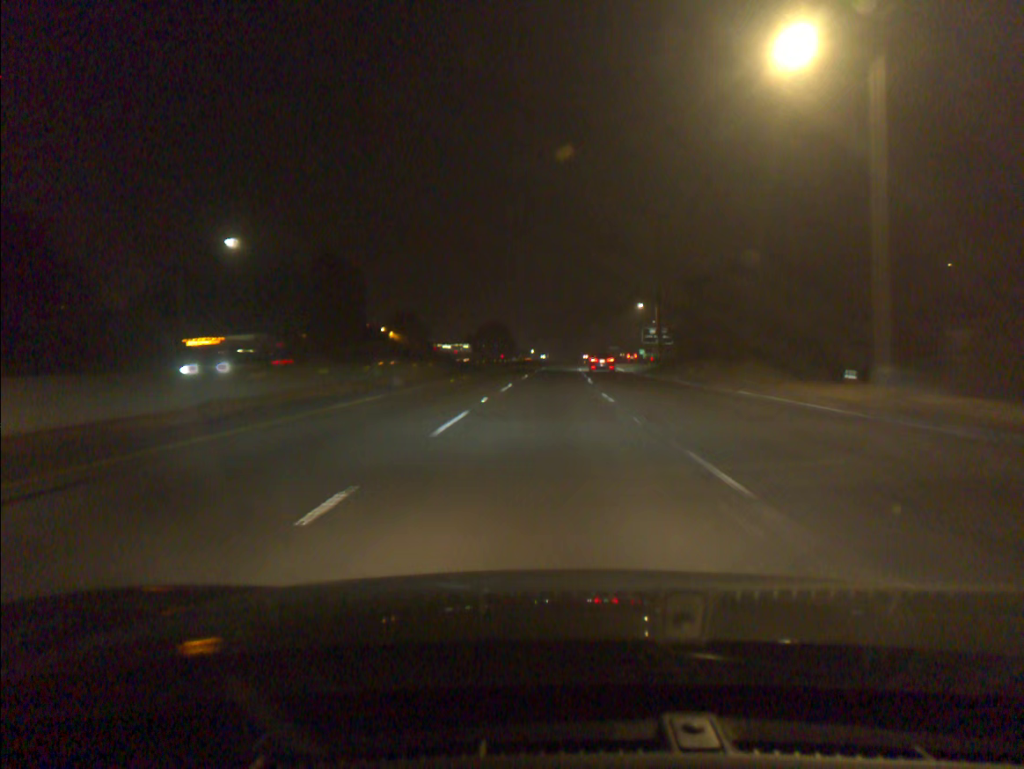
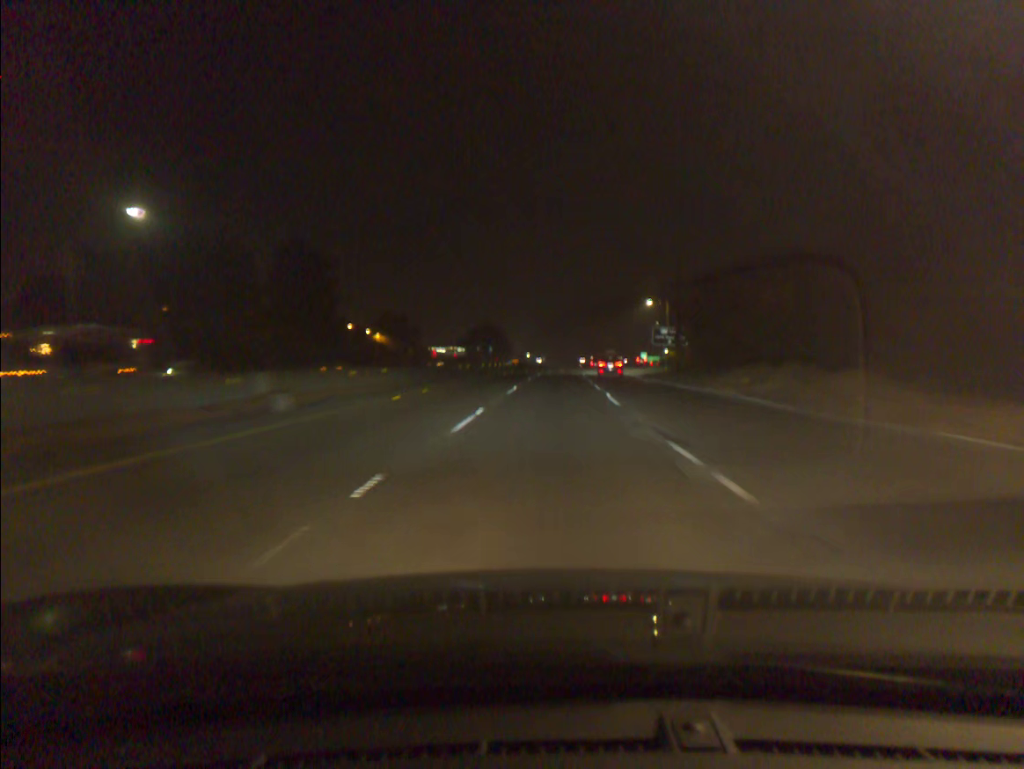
(0.0, +13.4) m; 0°
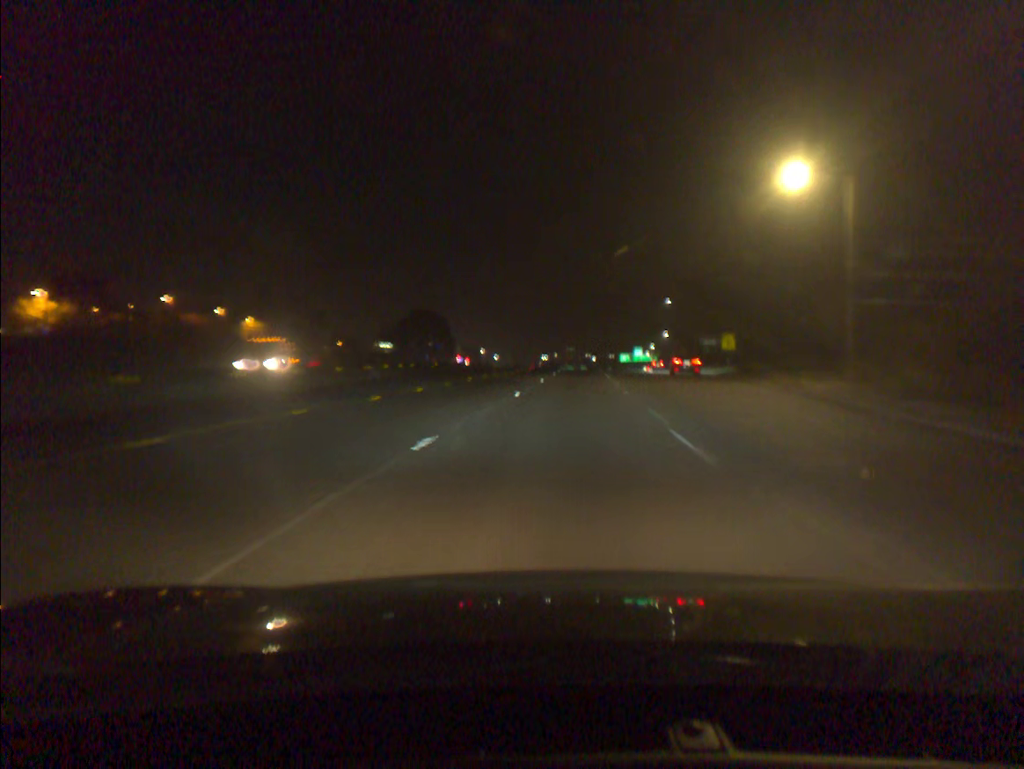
(+1.7, +67.1) m; +3°
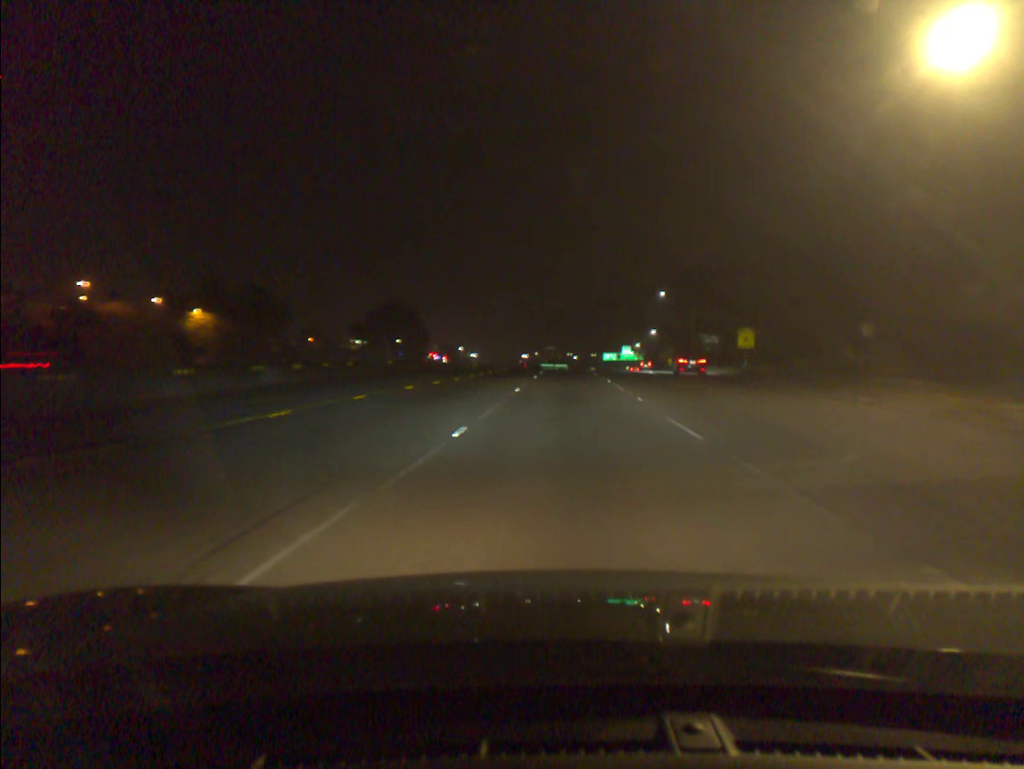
(+0.2, +13.5) m; +2°
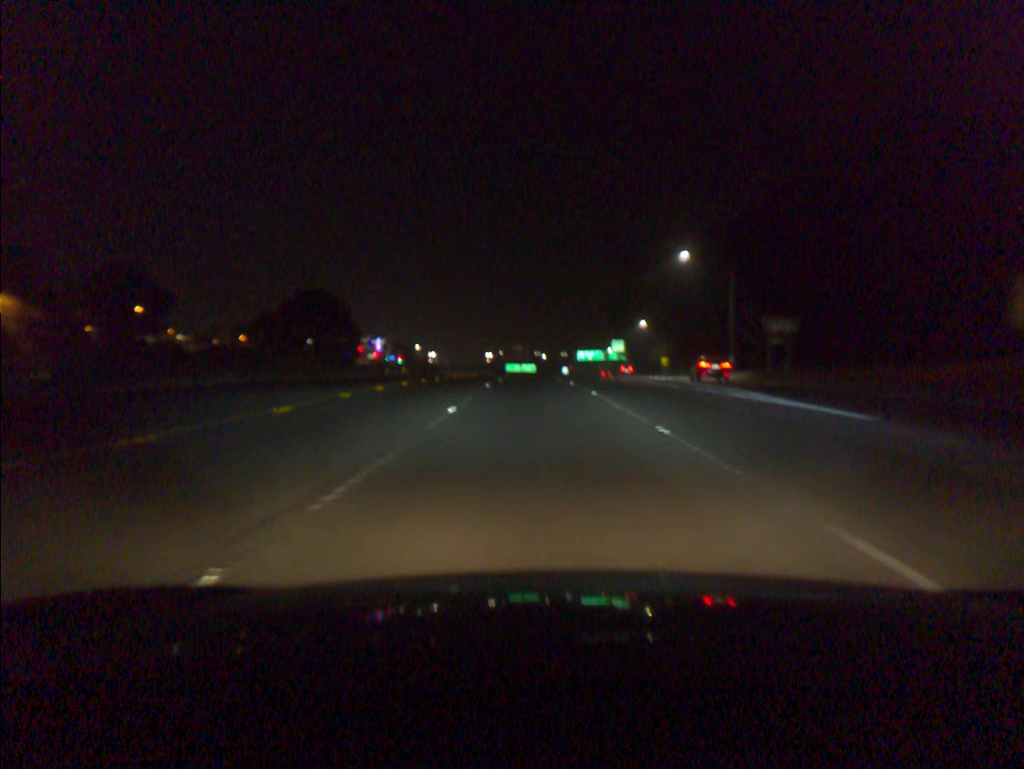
(+1.3, +40.4) m; +2°
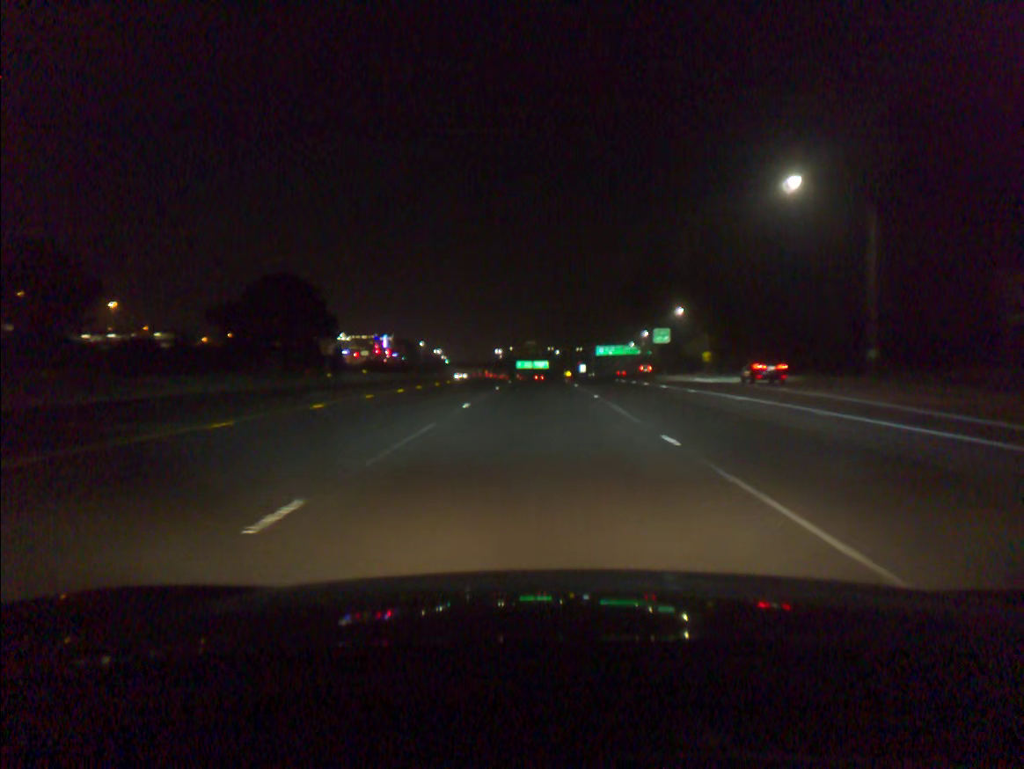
(-0.2, +27.0) m; -1°
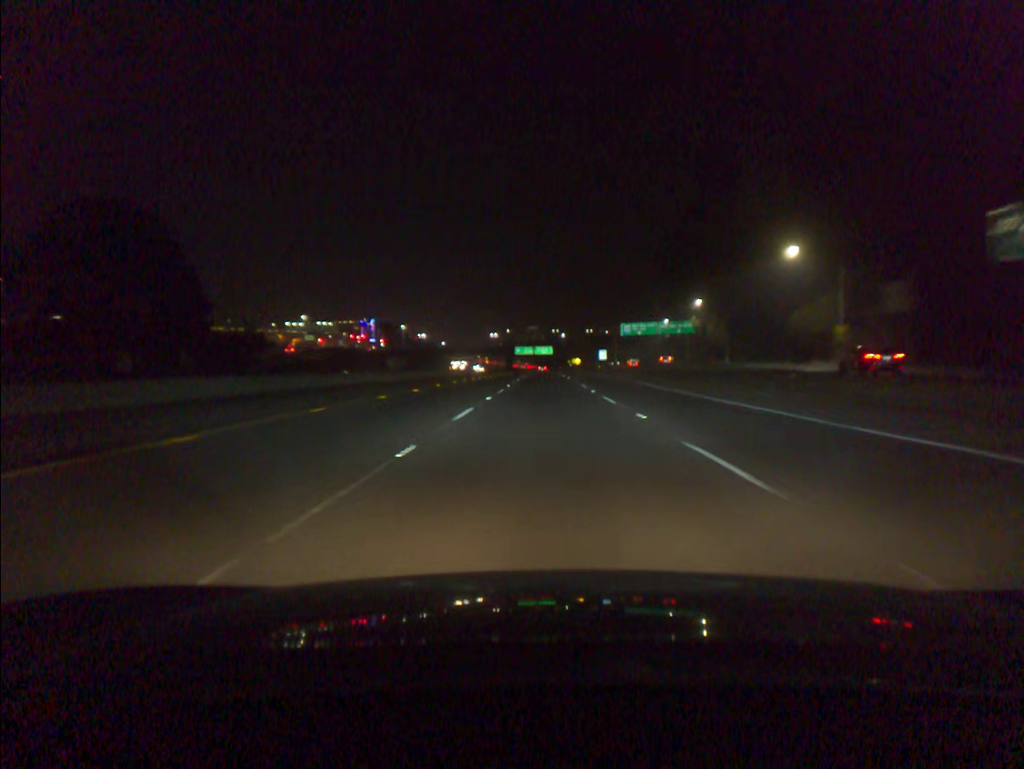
(-0.4, +54.2) m; 0°
